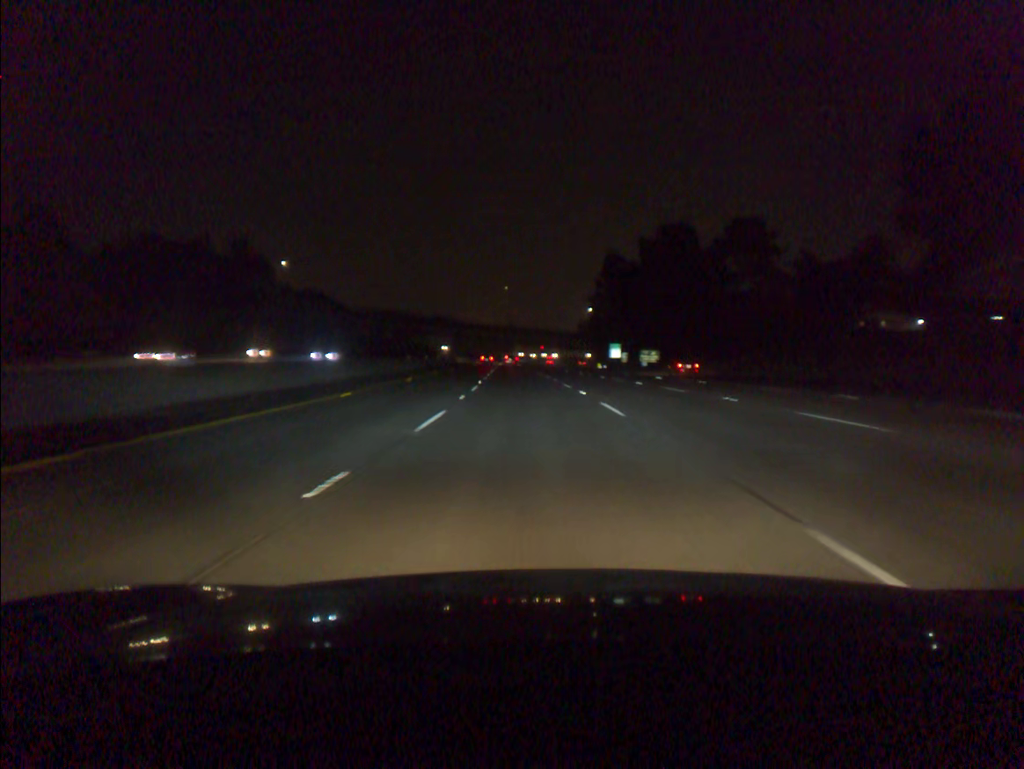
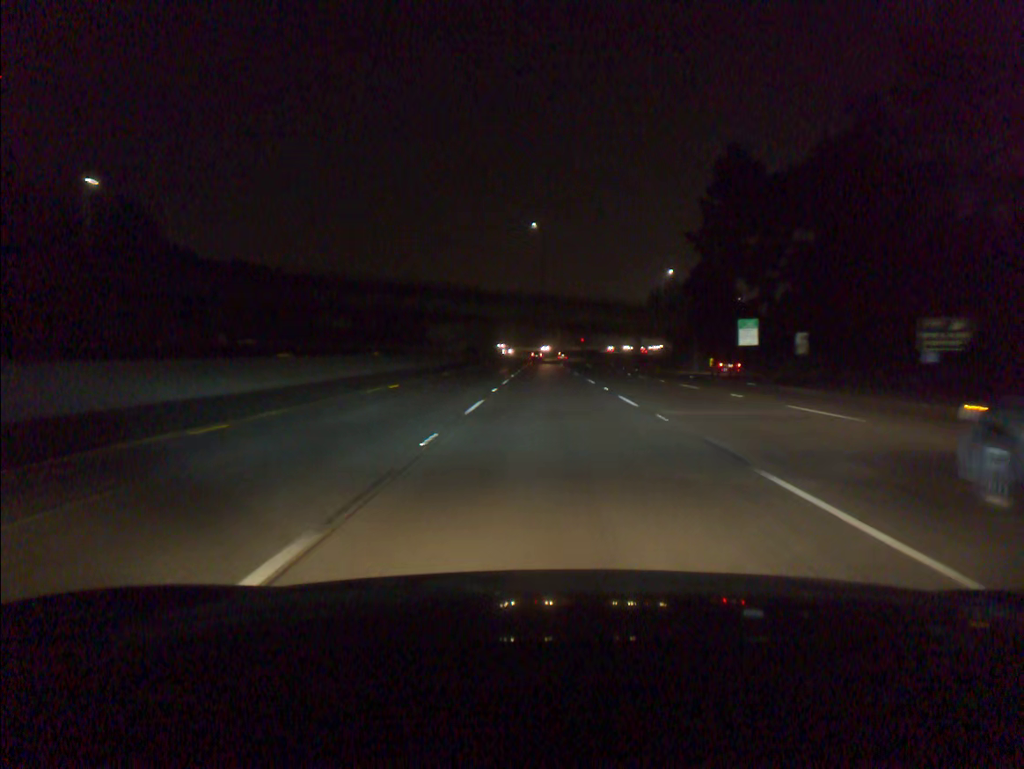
(-3.3, +84.6) m; -2°
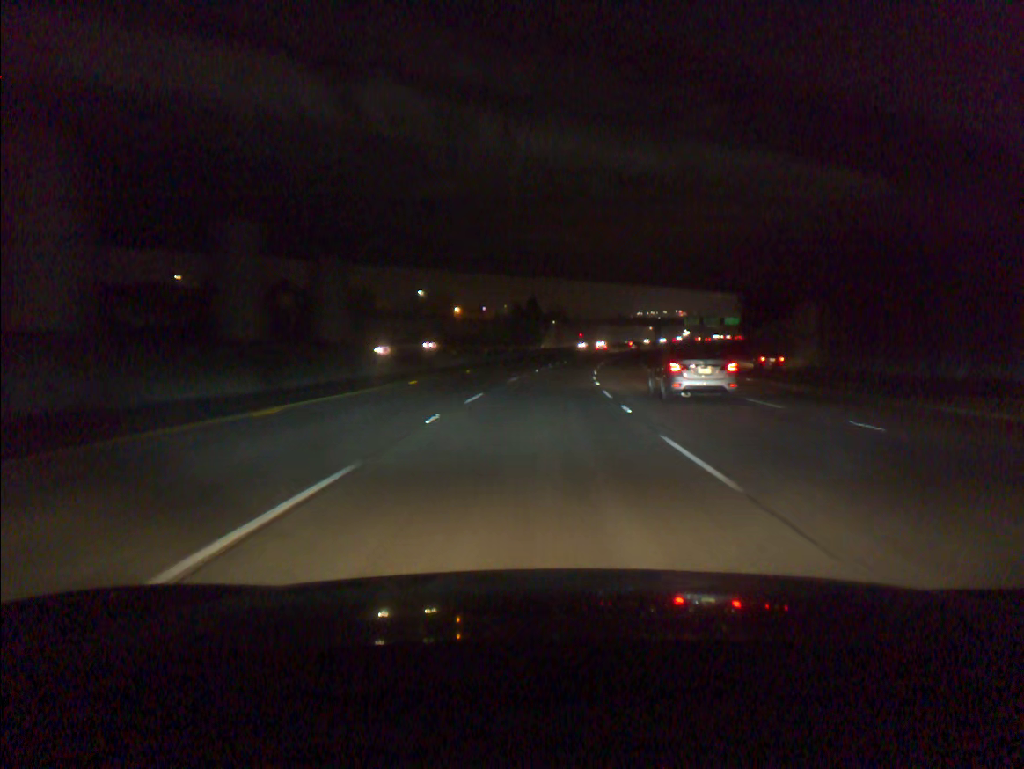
(+0.6, +84.1) m; +1°
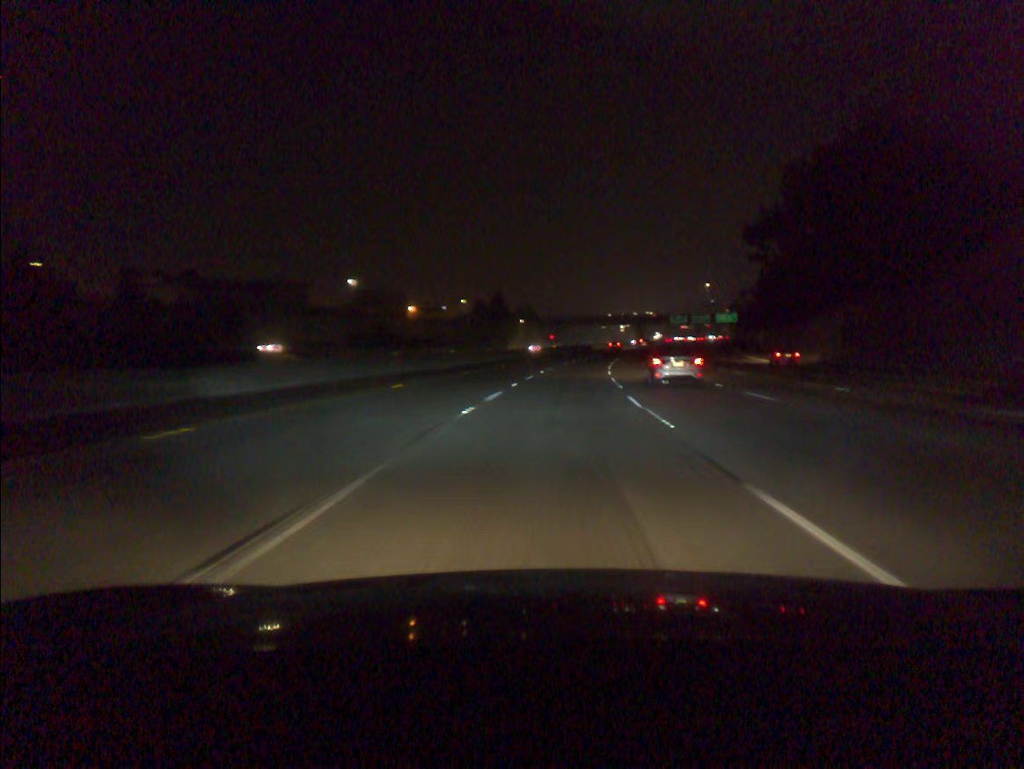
(+0.5, +33.5) m; +2°
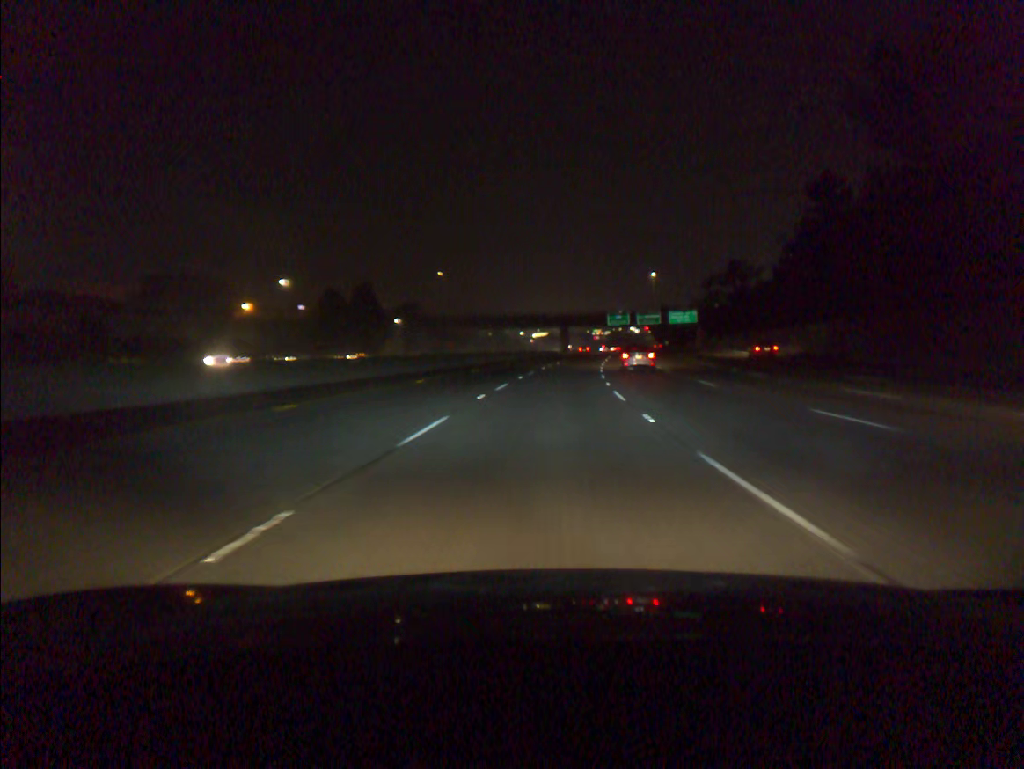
(+4.1, +66.6) m; +7°
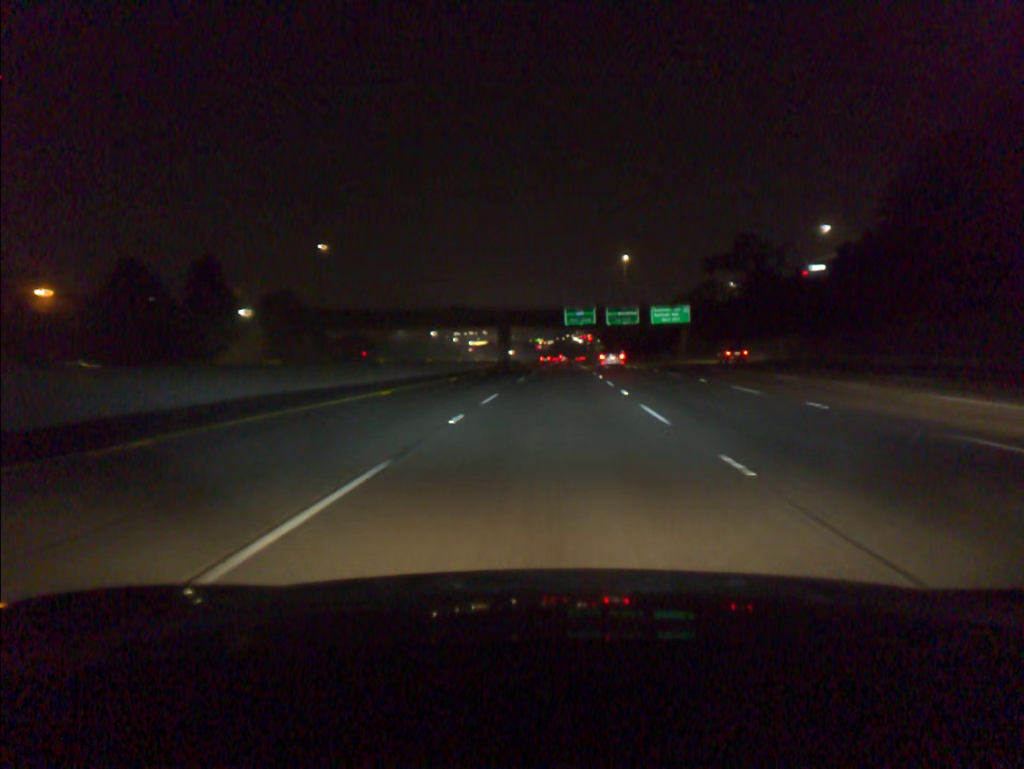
(+1.9, +49.9) m; +4°
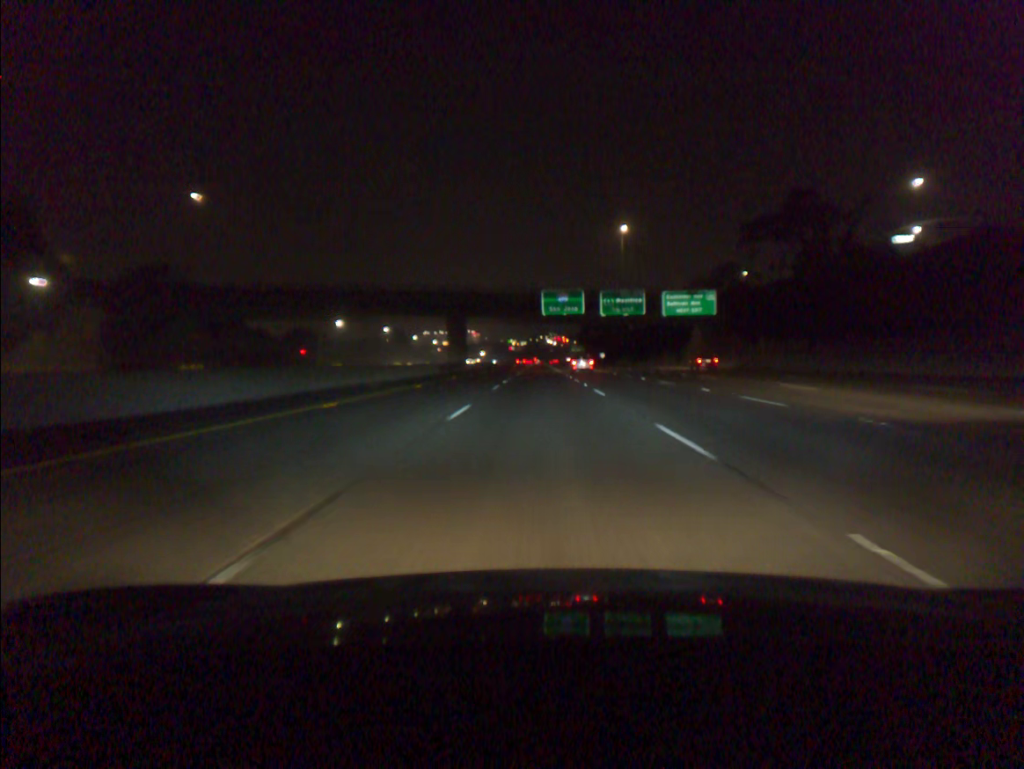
(+0.7, +33.3) m; +2°
